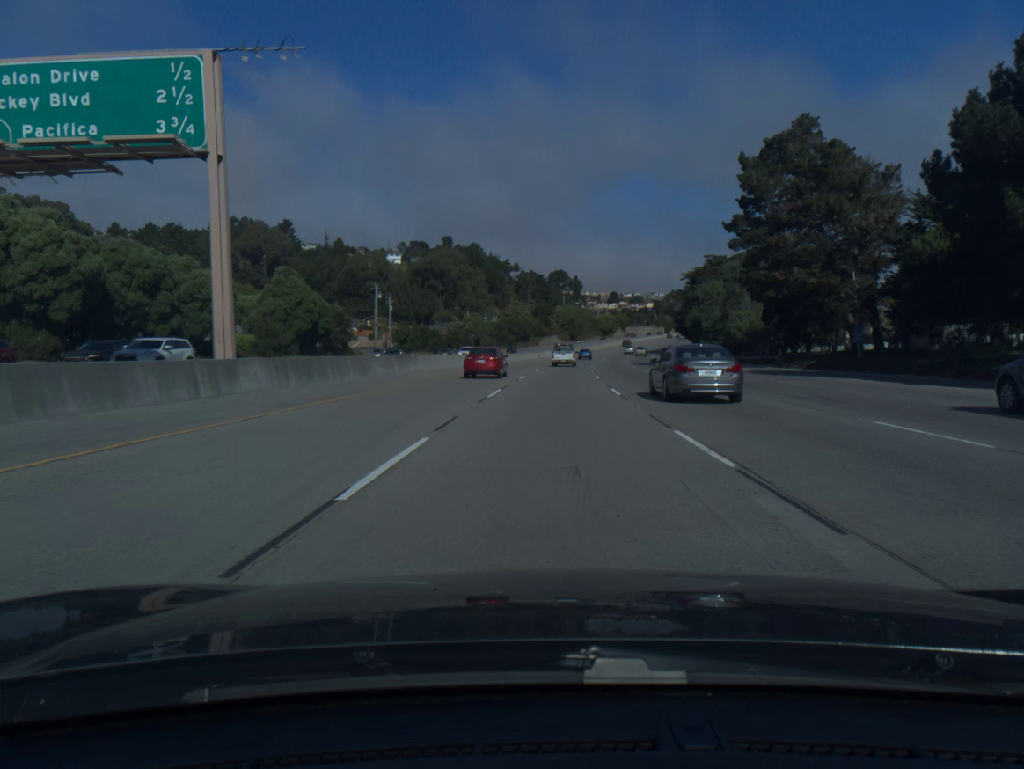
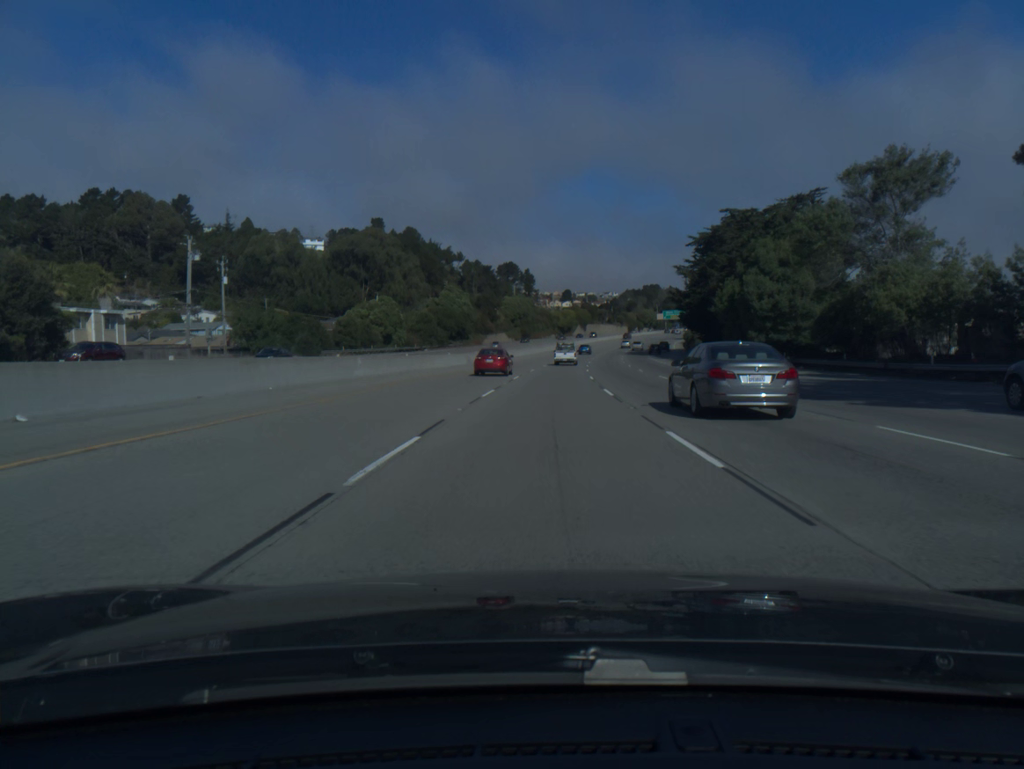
(+2.0, +58.4) m; +4°
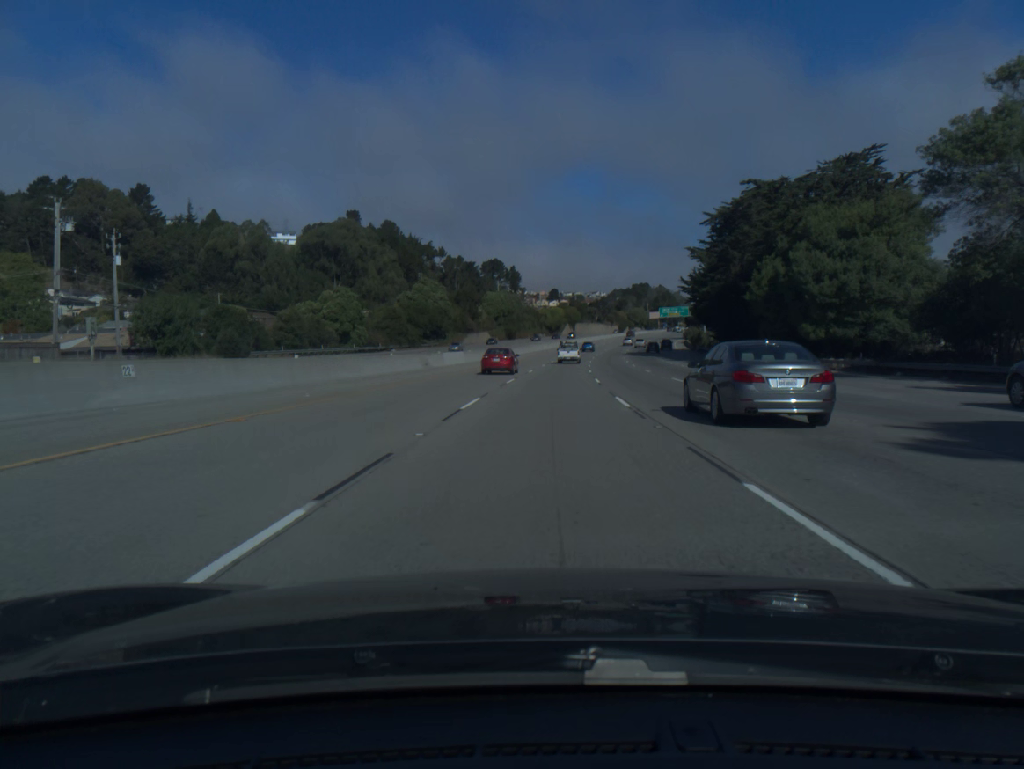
(+0.2, +19.5) m; +1°
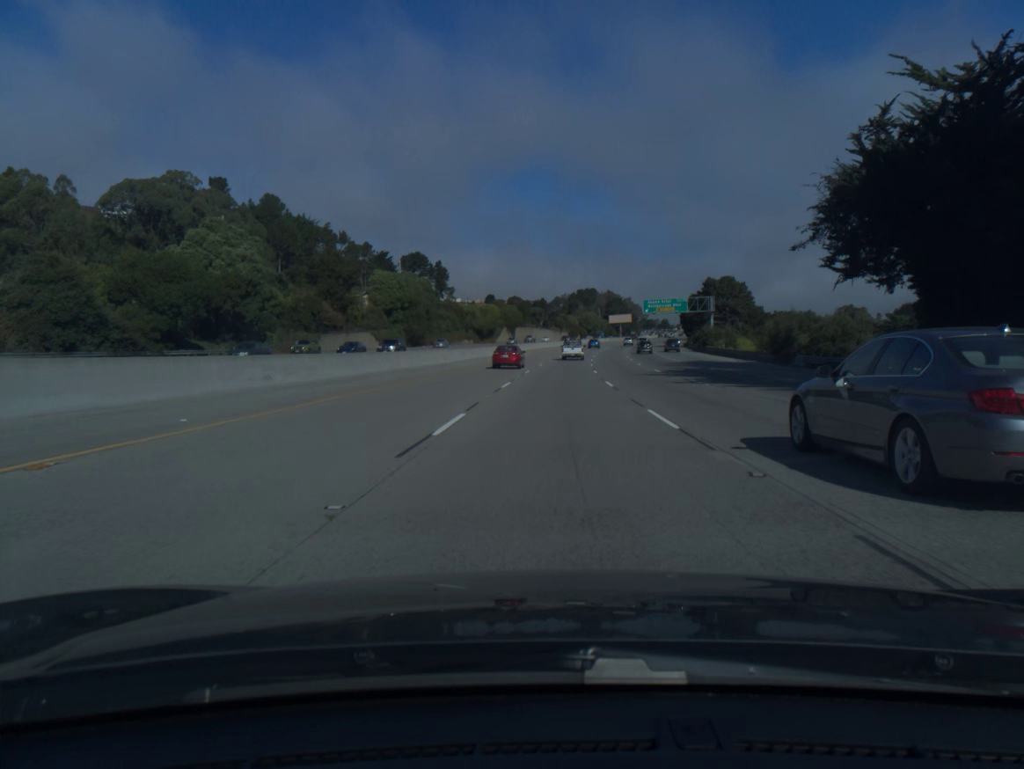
(+2.9, +78.3) m; +4°
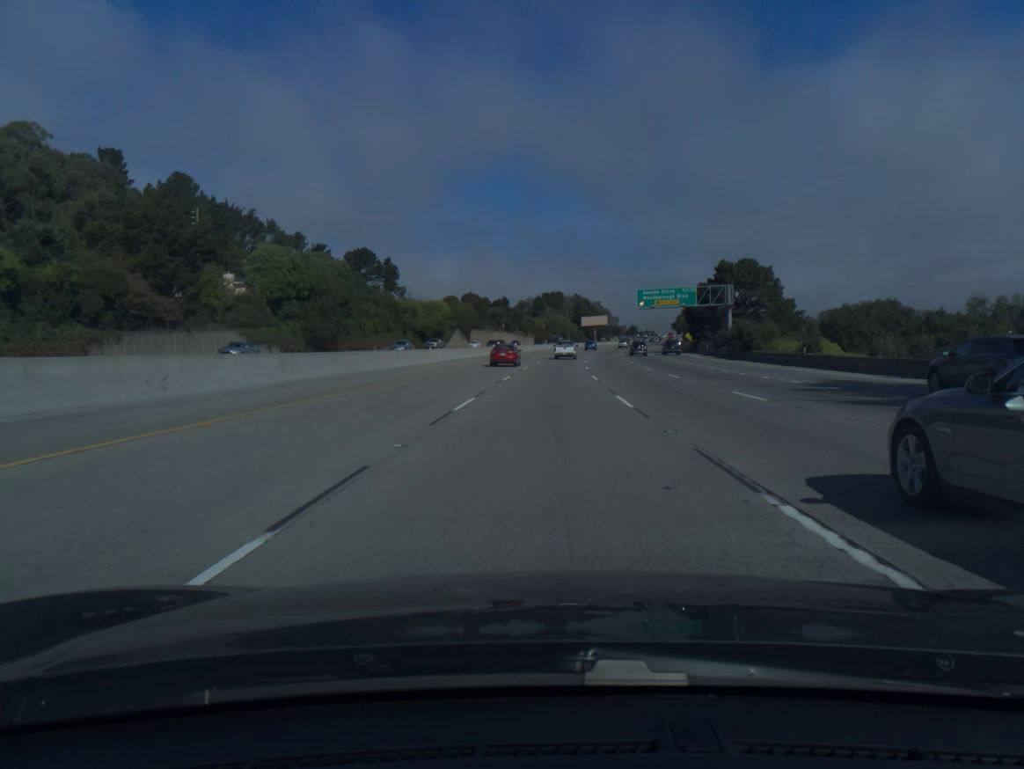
(+0.9, +39.2) m; +3°
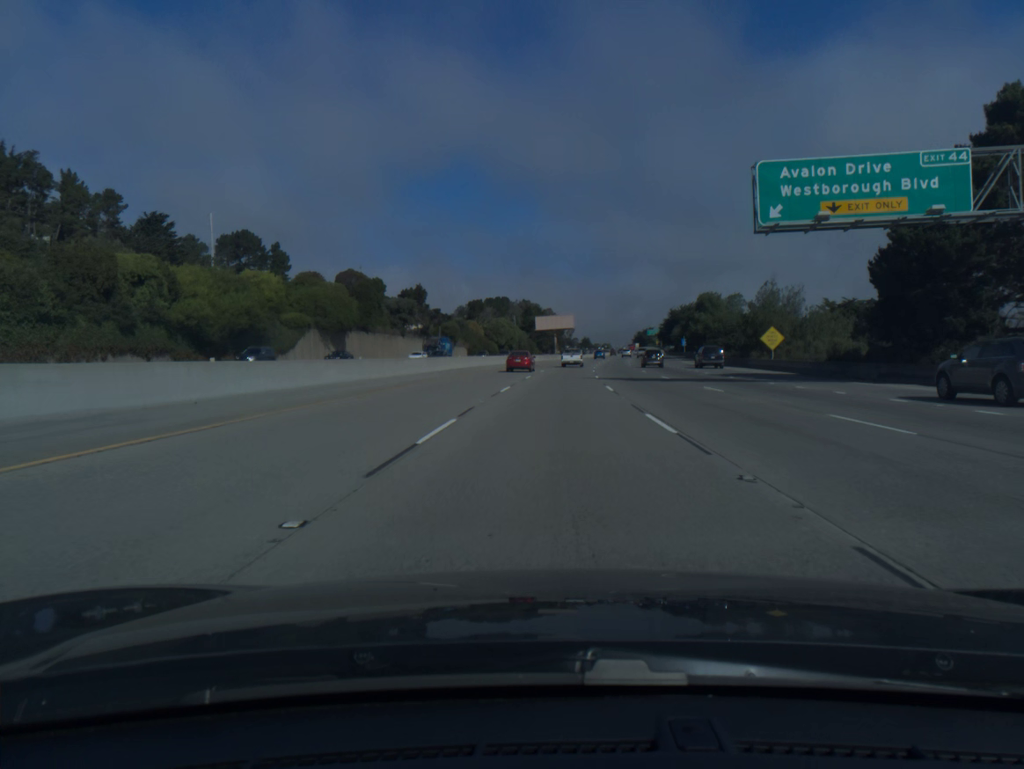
(+2.6, +78.0) m; +4°
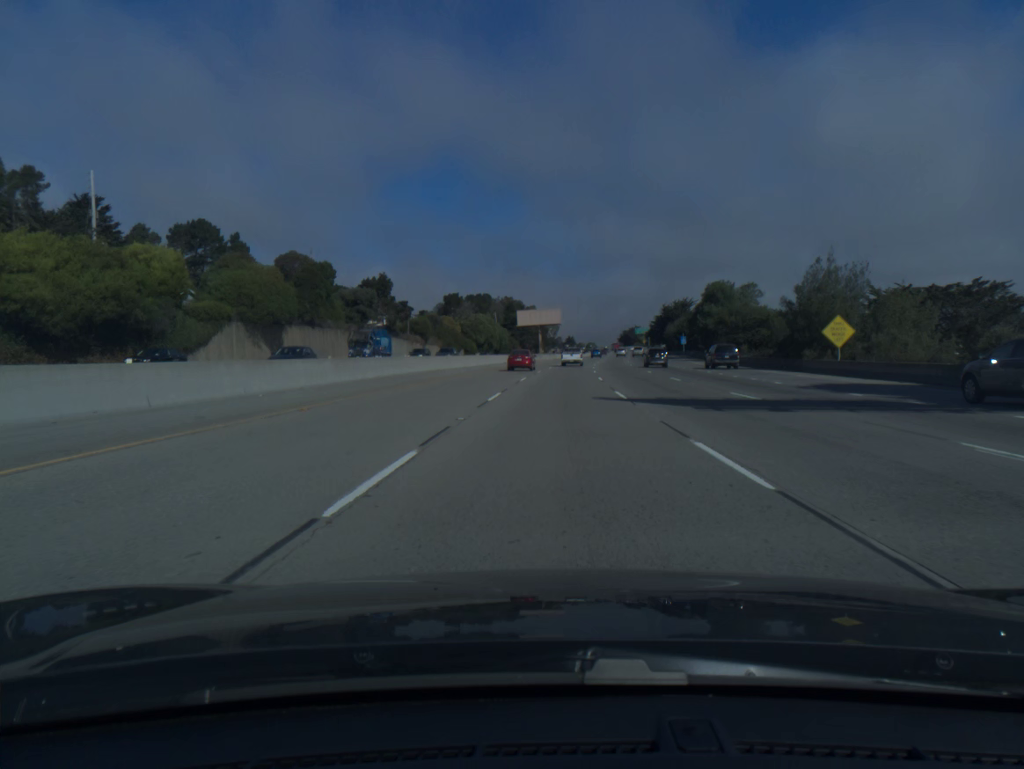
(+0.2, +19.5) m; +1°
